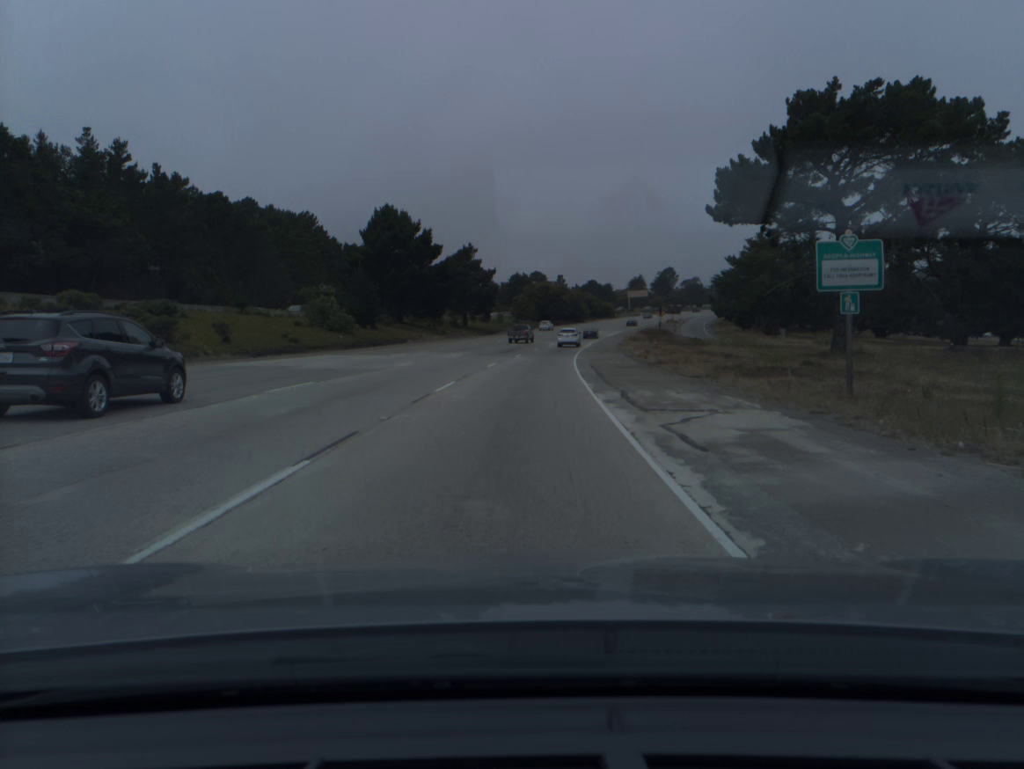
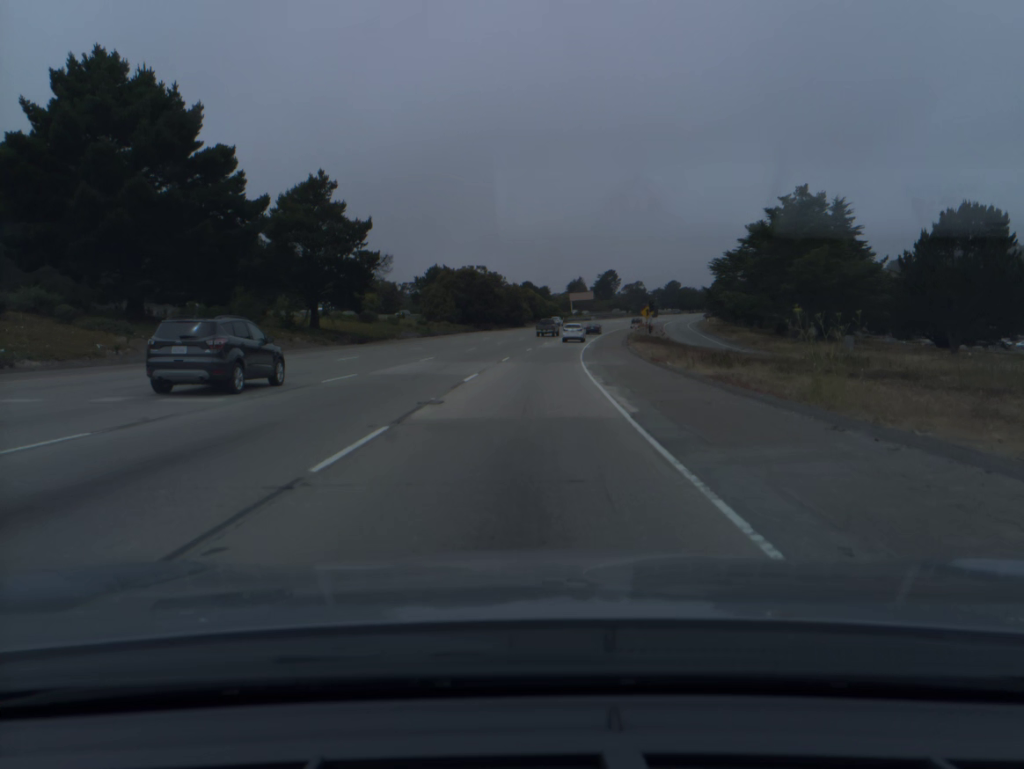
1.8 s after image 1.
(+2.2, +54.4) m; +5°
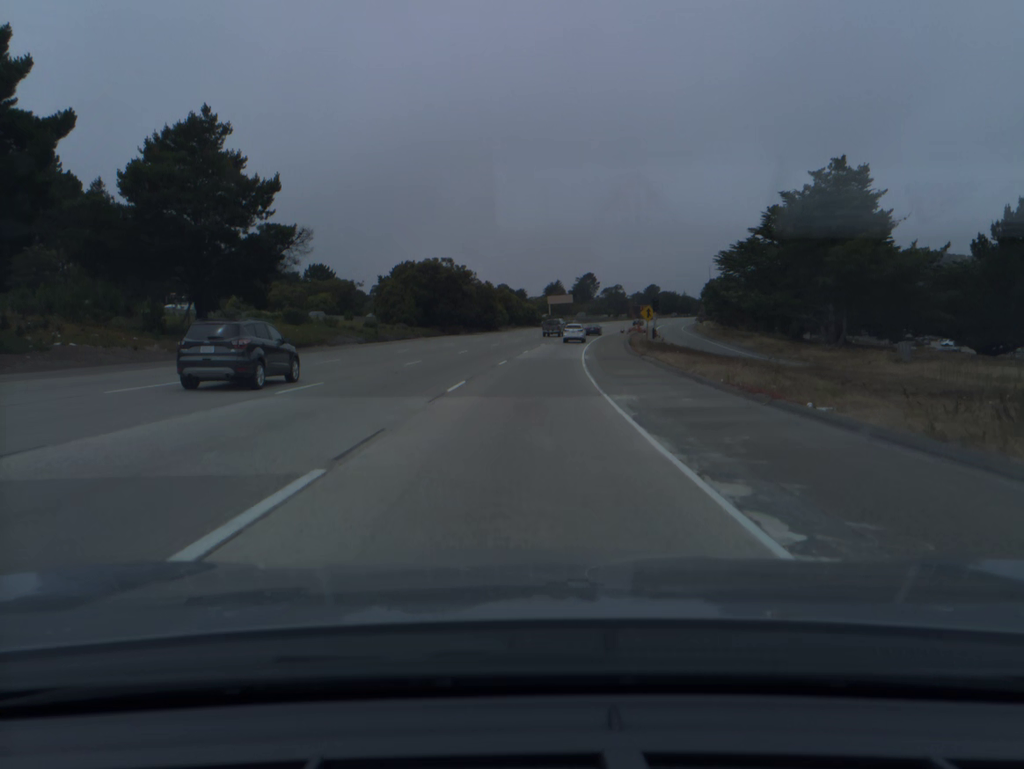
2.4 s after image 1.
(+0.3, +18.0) m; +2°
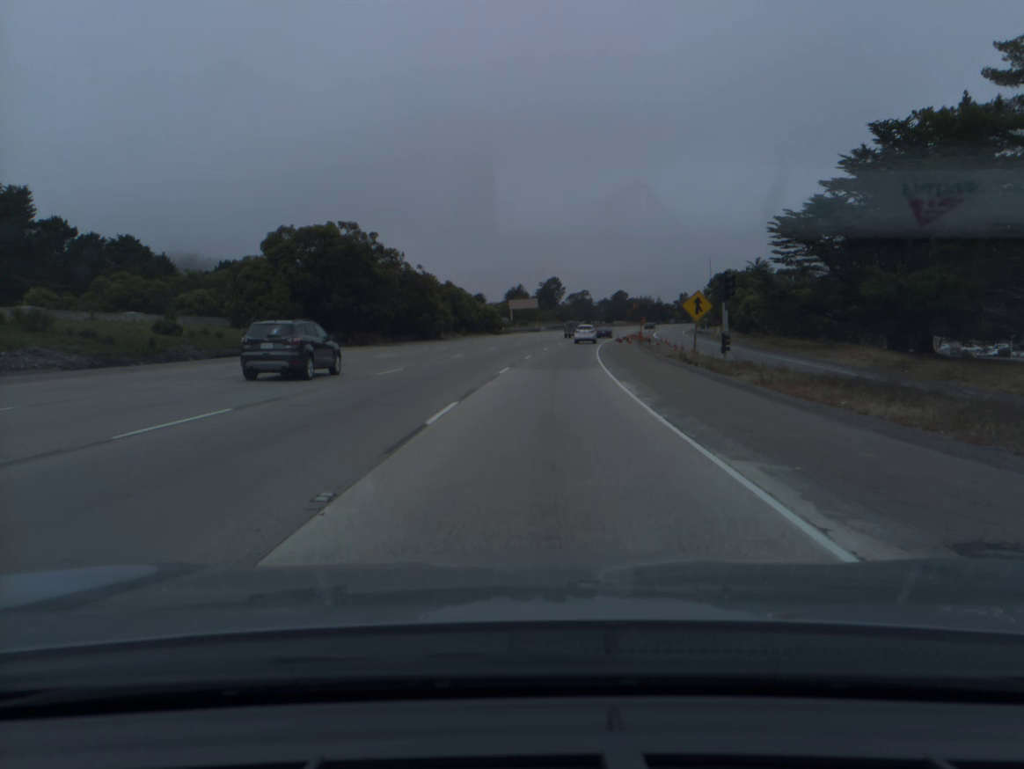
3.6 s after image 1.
(+0.9, +36.1) m; +3°
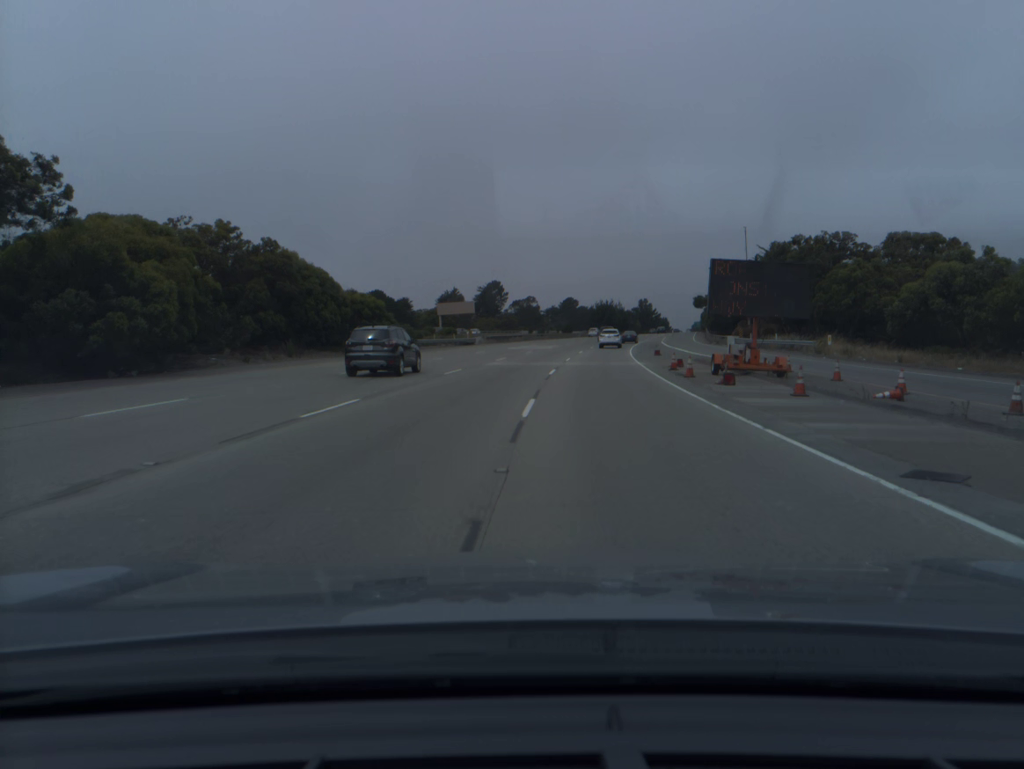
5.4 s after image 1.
(+2.1, +54.7) m; +4°
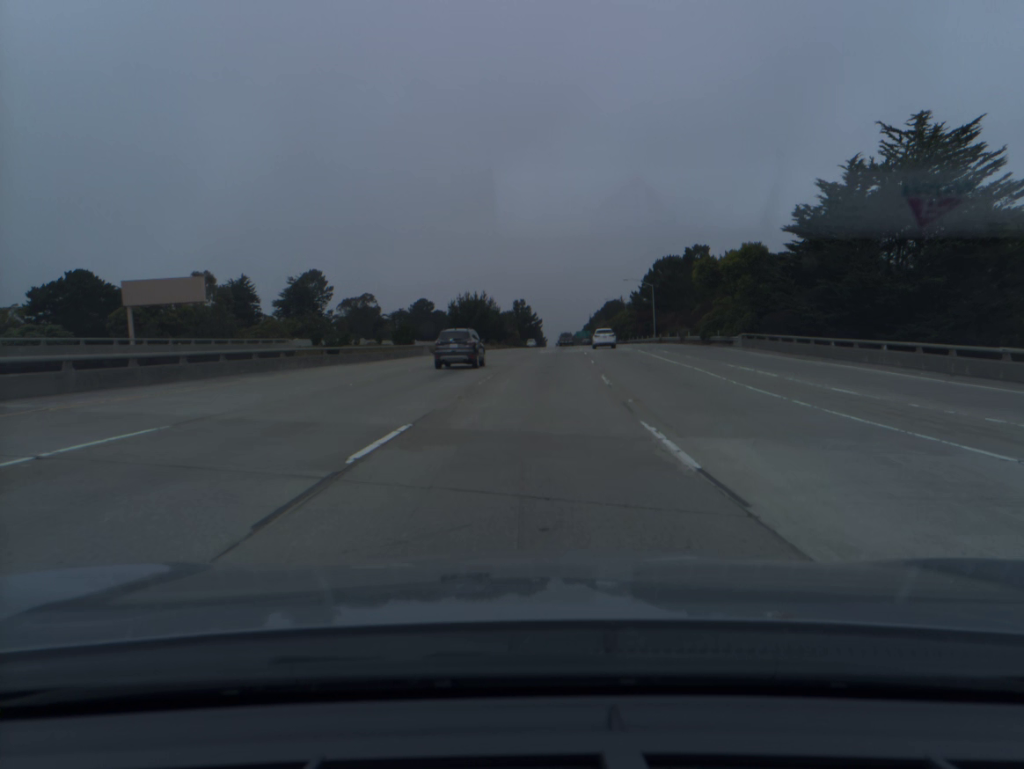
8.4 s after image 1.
(+7.6, +91.1) m; +10°
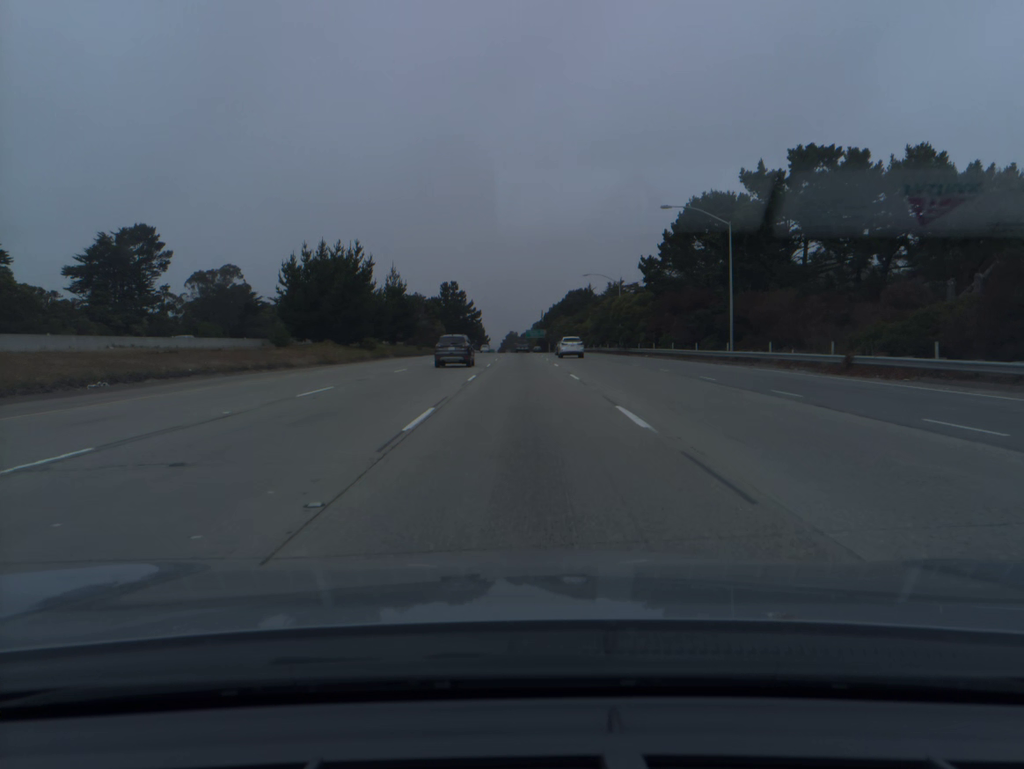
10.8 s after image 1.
(+3.5, +73.0) m; +4°
